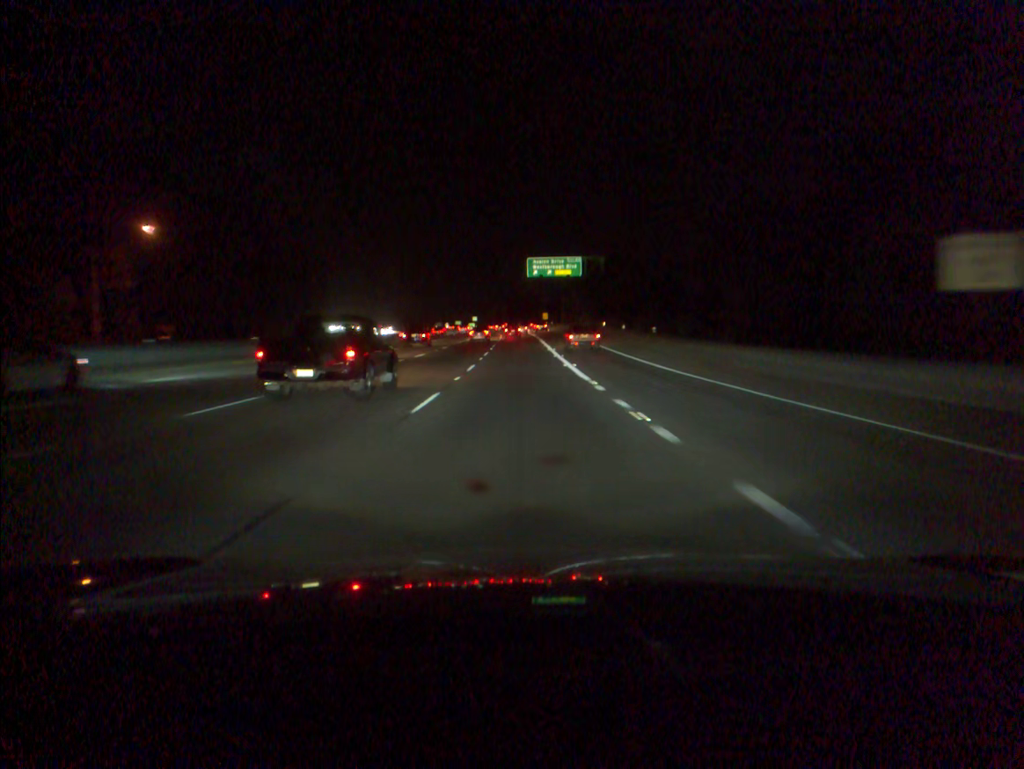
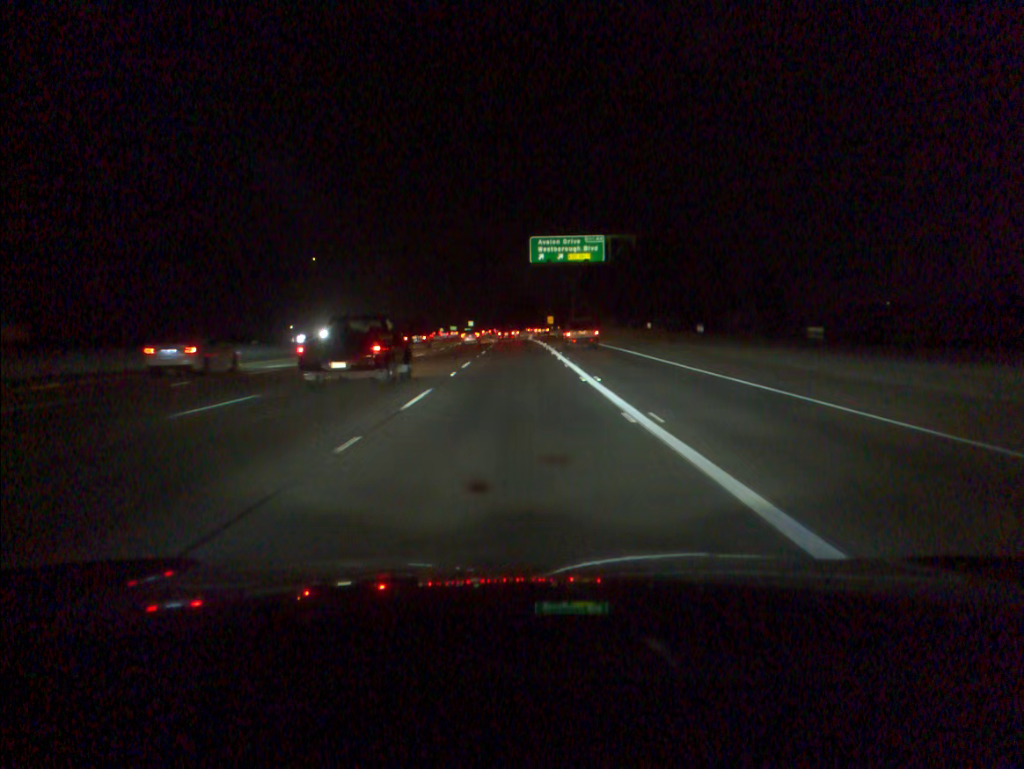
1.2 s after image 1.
(0.0, +28.9) m; 0°
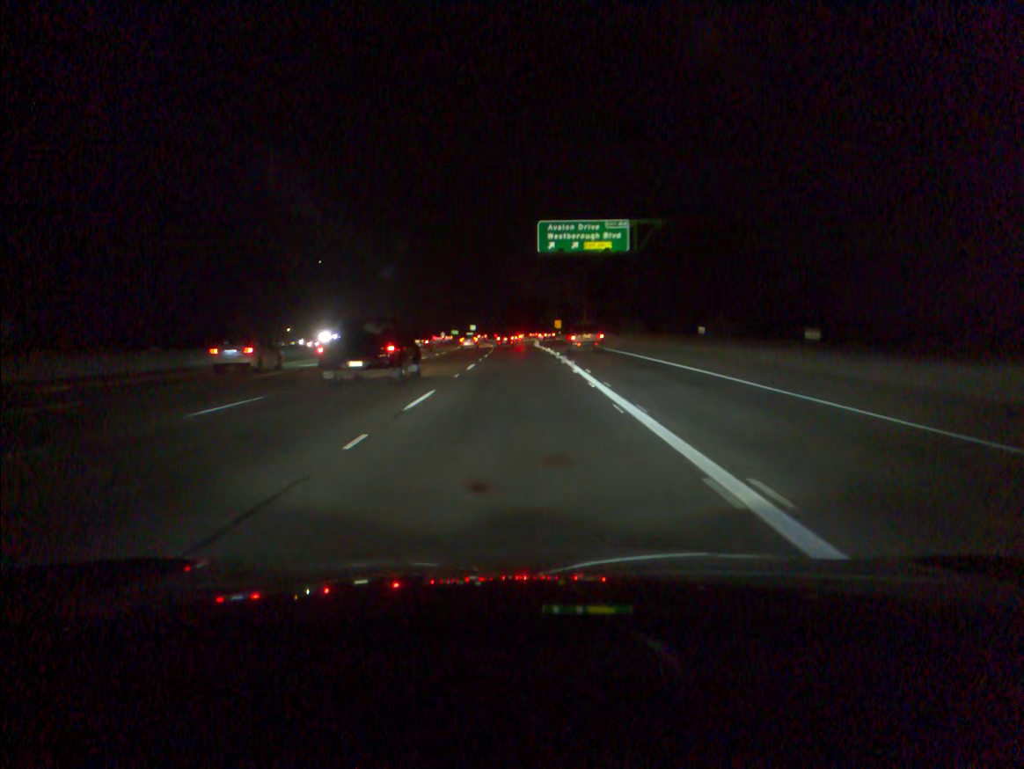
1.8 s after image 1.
(0.0, +14.4) m; 0°
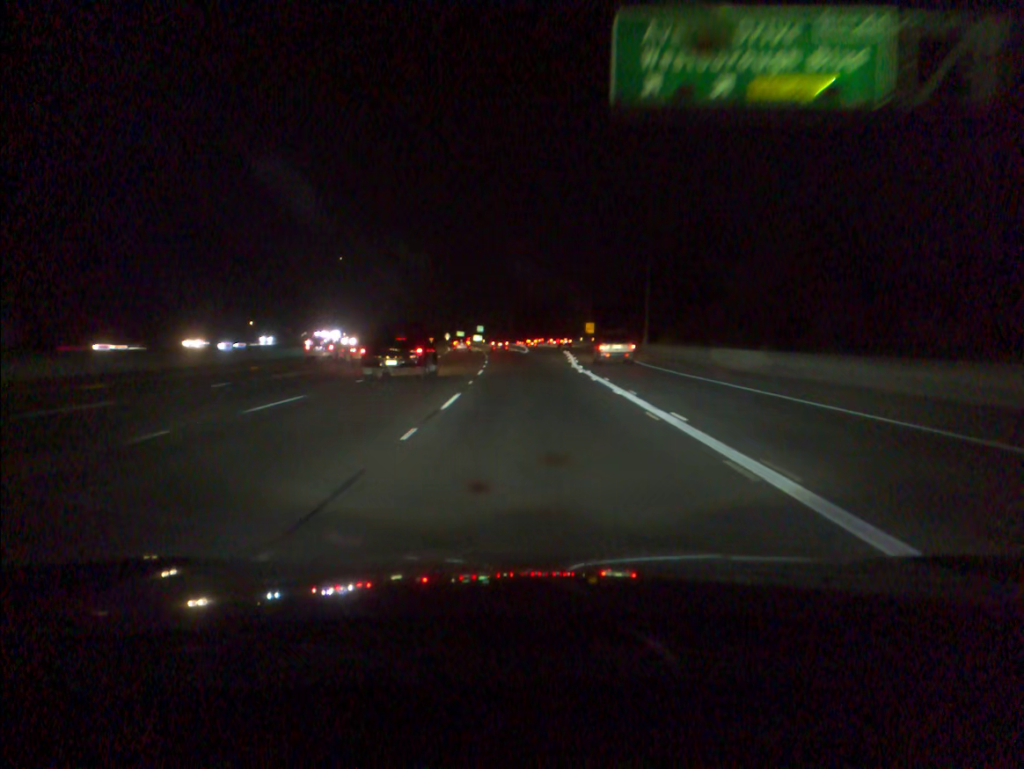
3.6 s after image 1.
(-0.5, +42.9) m; -1°
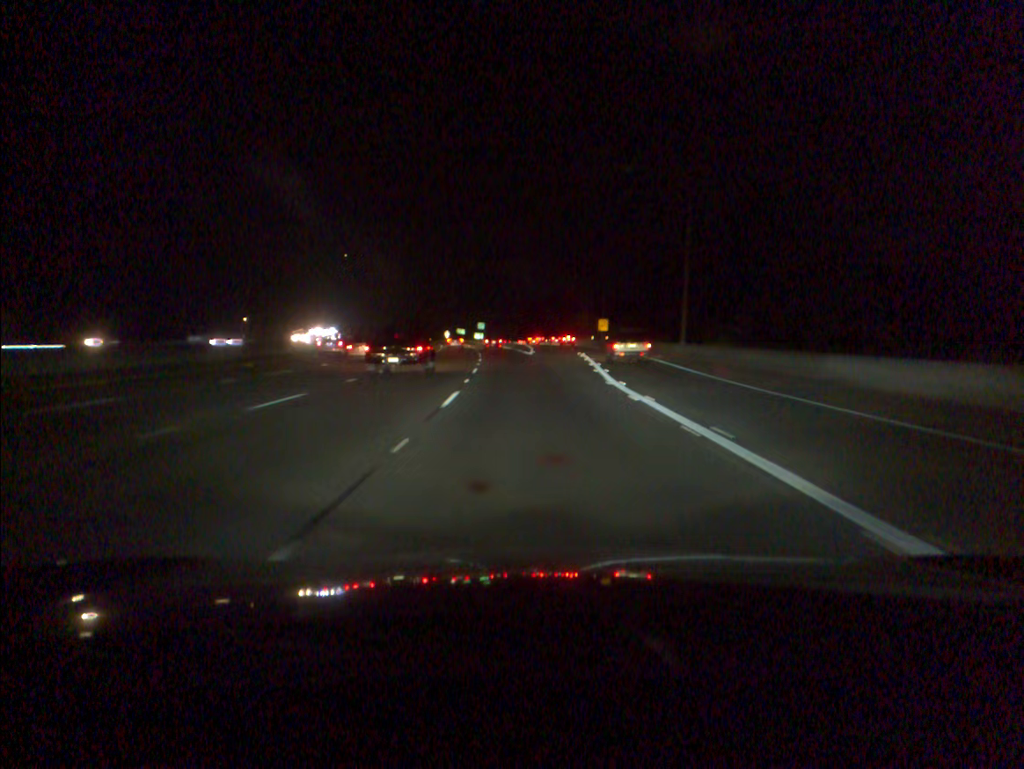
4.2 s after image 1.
(0.0, +14.3) m; 0°
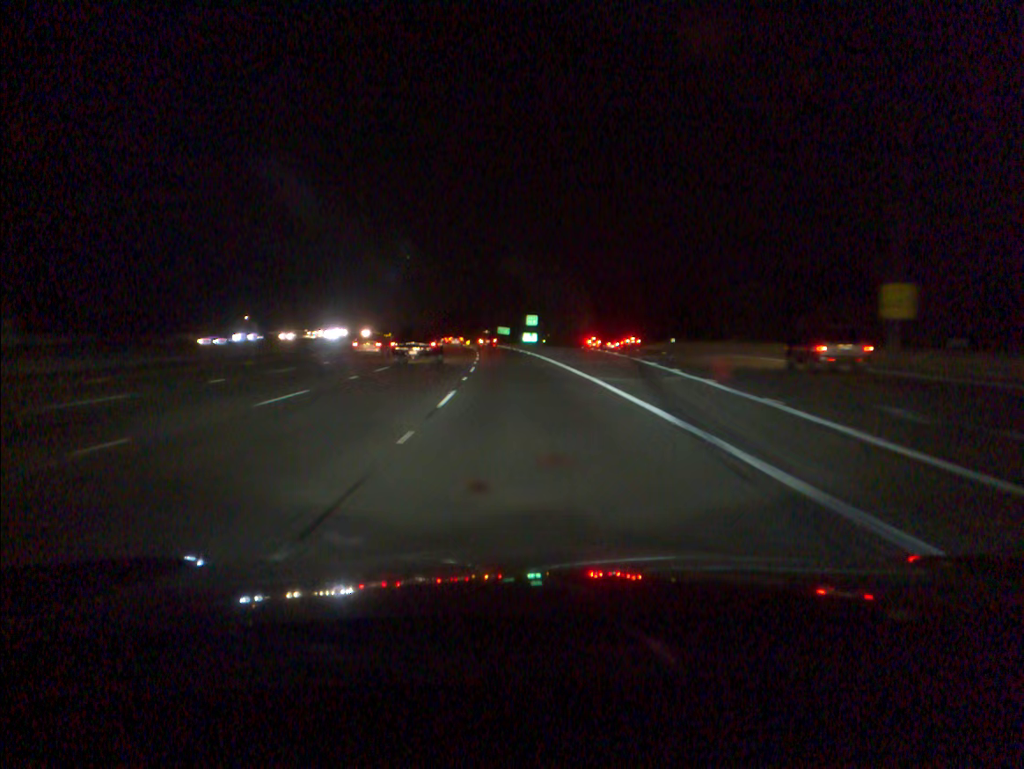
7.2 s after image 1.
(-2.7, +73.1) m; -4°
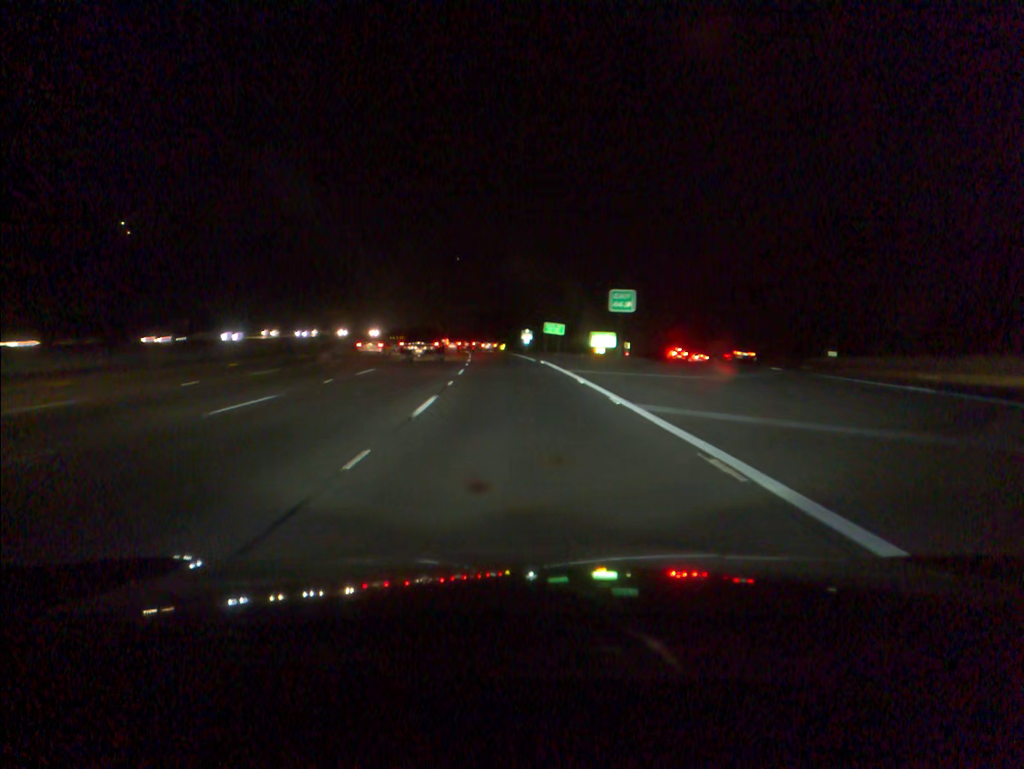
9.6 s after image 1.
(-1.7, +60.1) m; -3°
